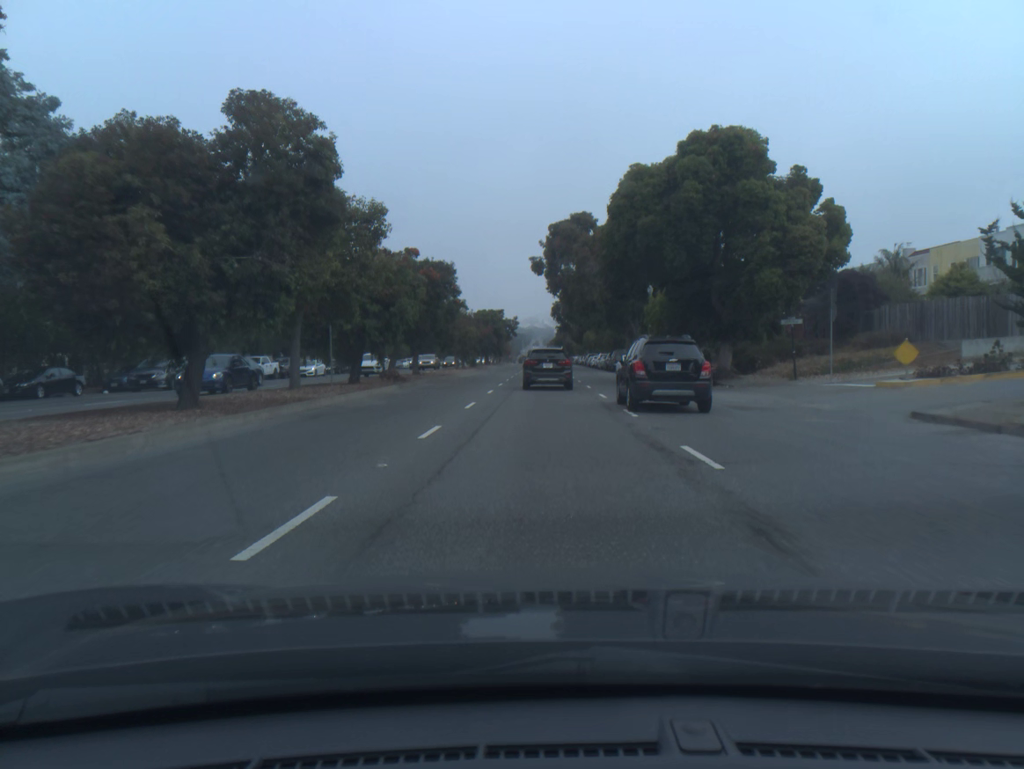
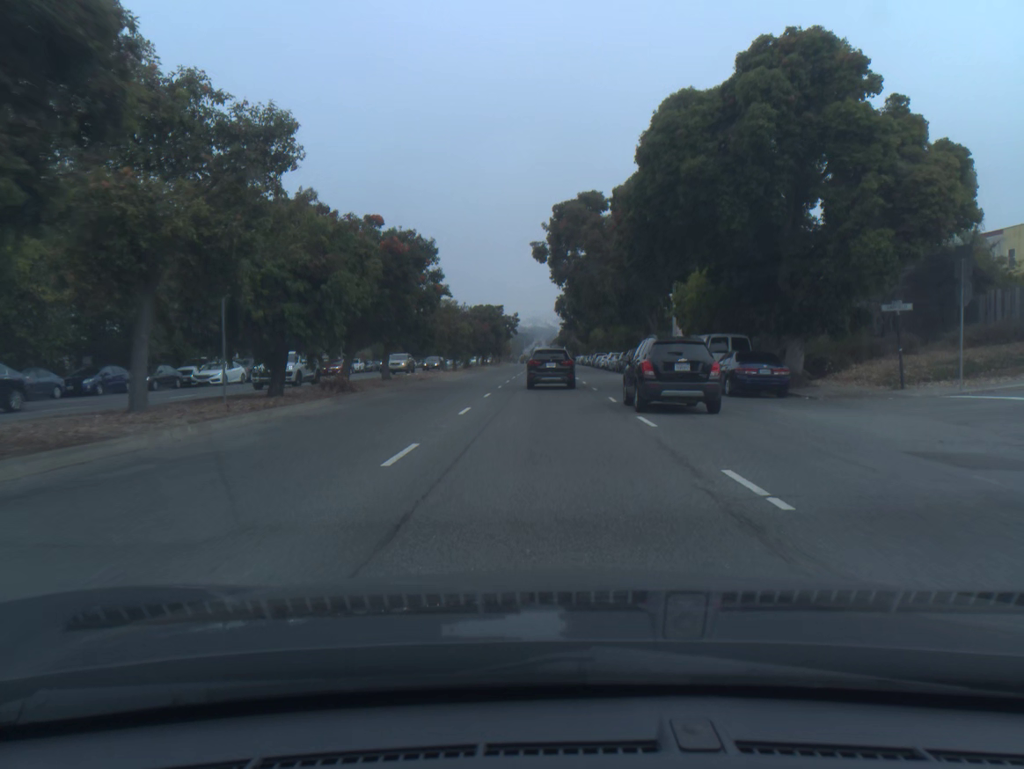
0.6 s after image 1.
(0.0, +9.6) m; 0°
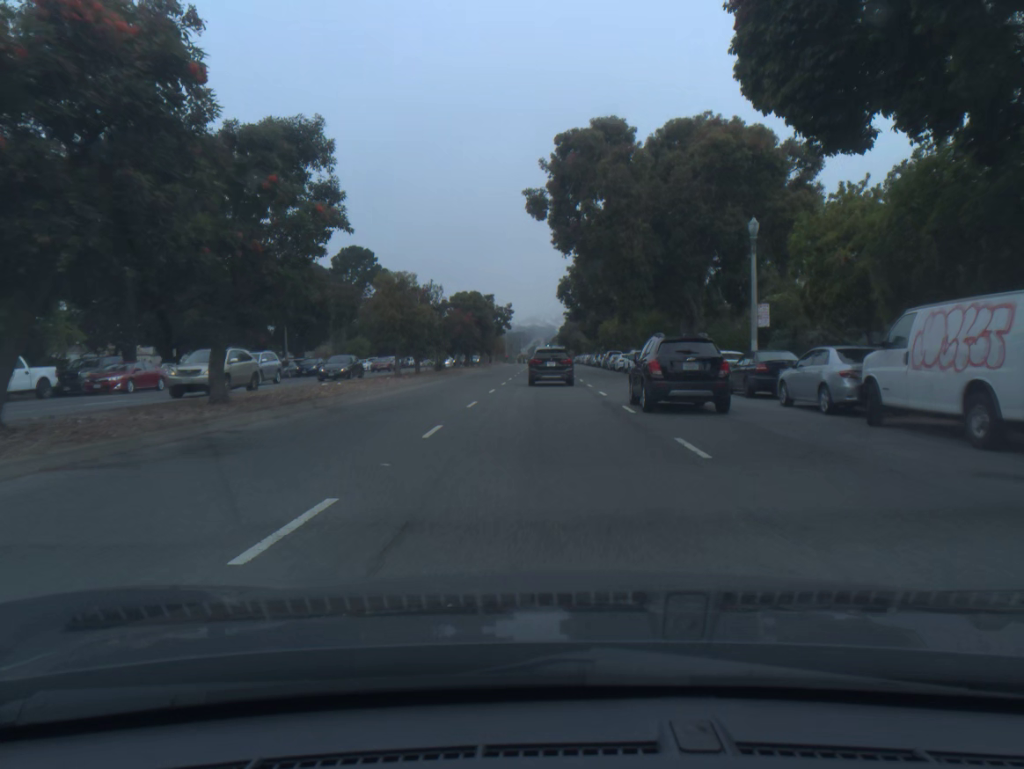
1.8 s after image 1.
(0.0, +19.2) m; 0°
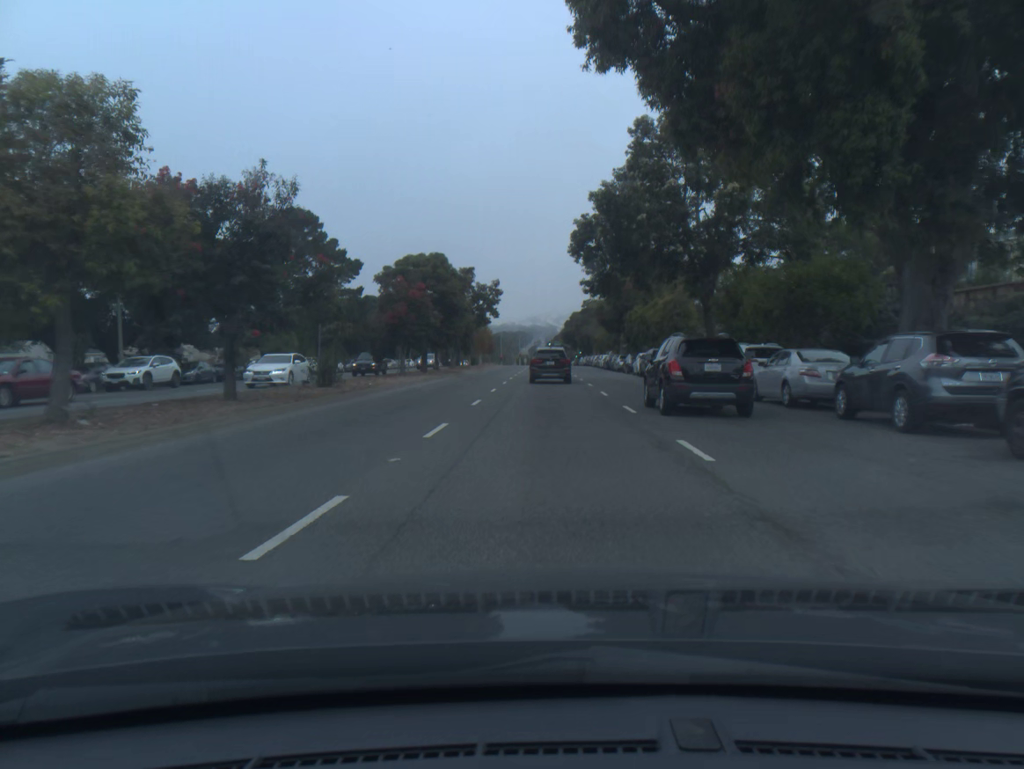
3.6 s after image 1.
(0.0, +29.0) m; 0°
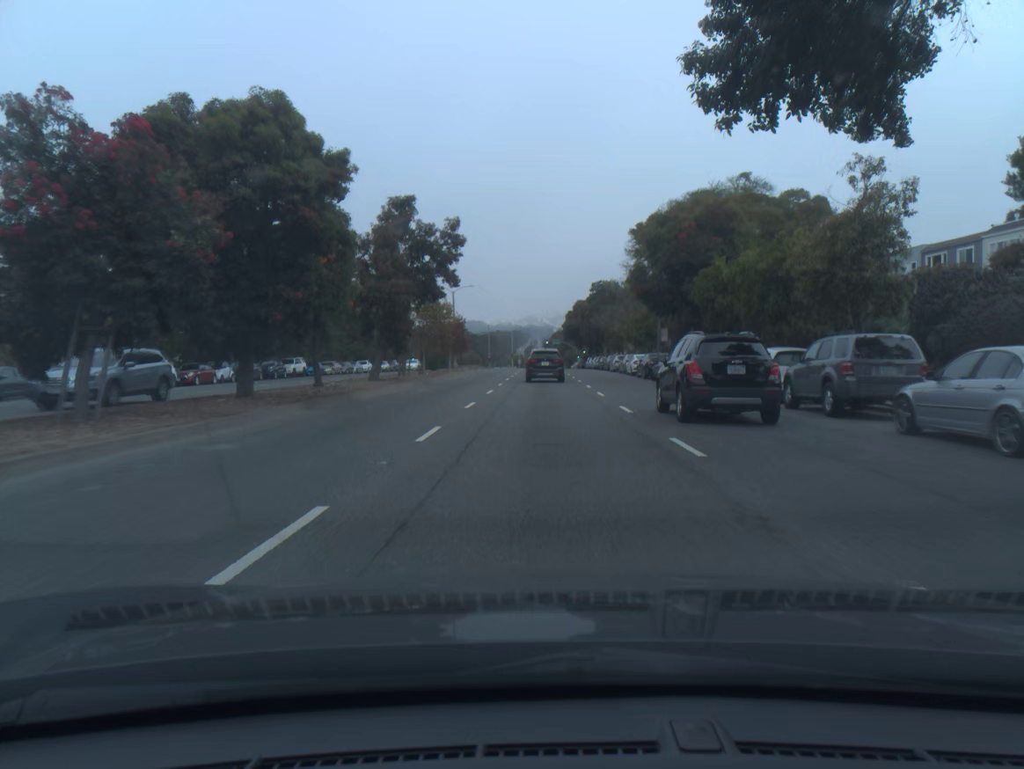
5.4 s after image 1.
(0.0, +29.6) m; 0°
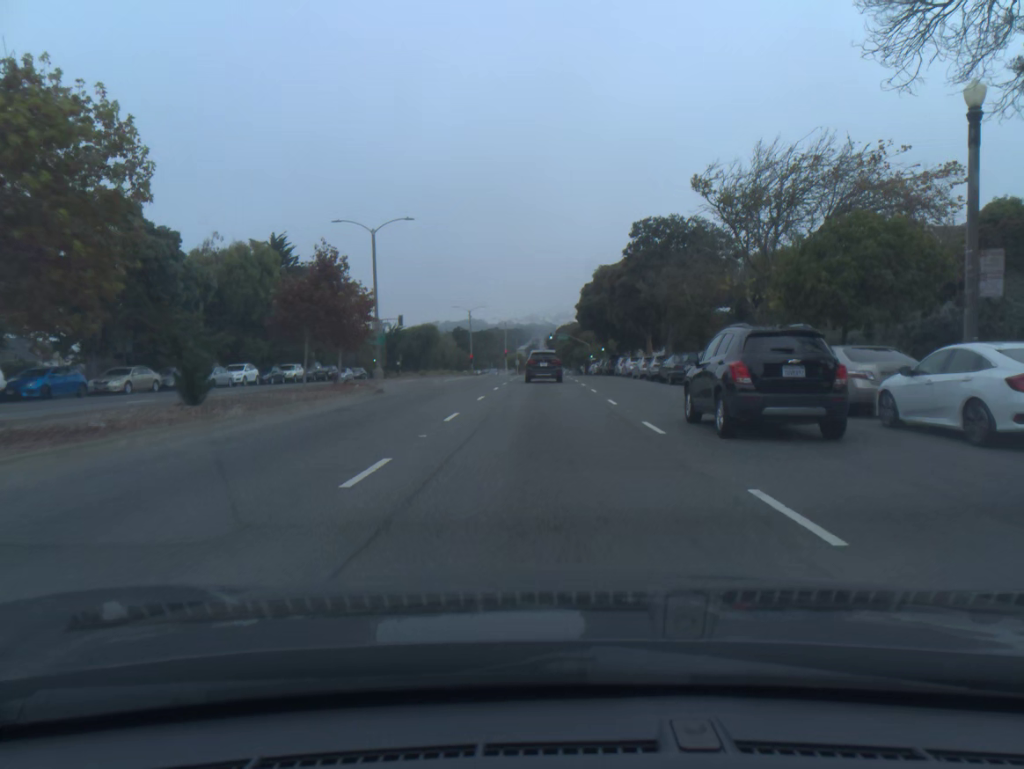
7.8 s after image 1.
(0.0, +40.4) m; 0°
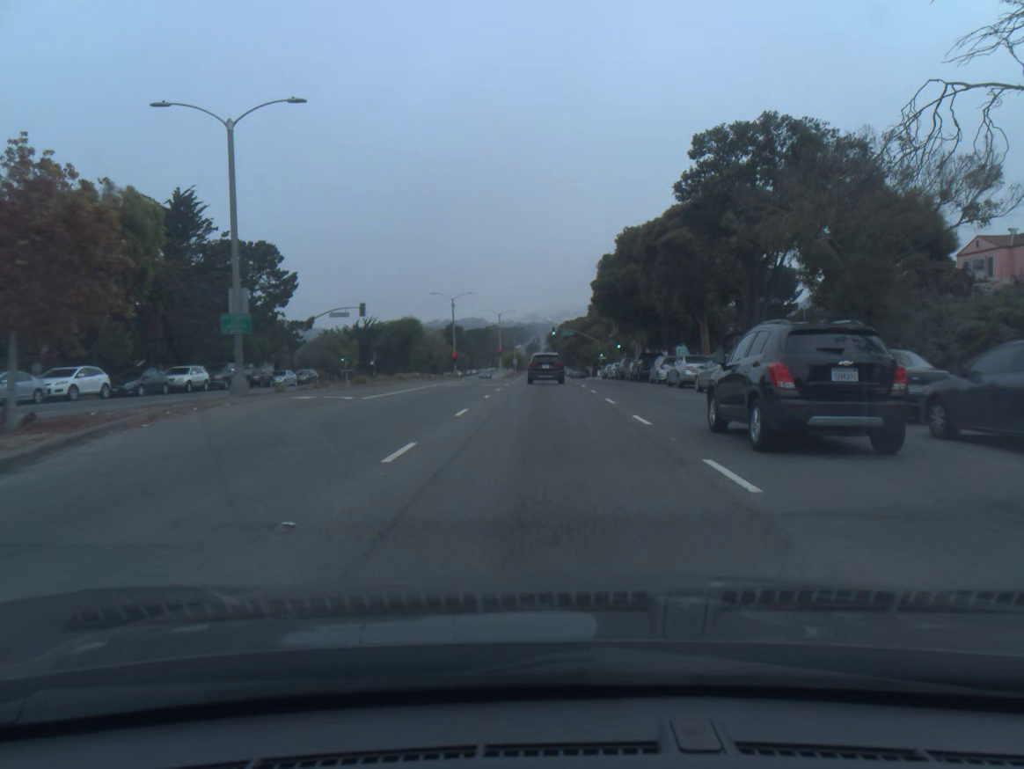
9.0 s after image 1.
(0.0, +20.4) m; 0°
